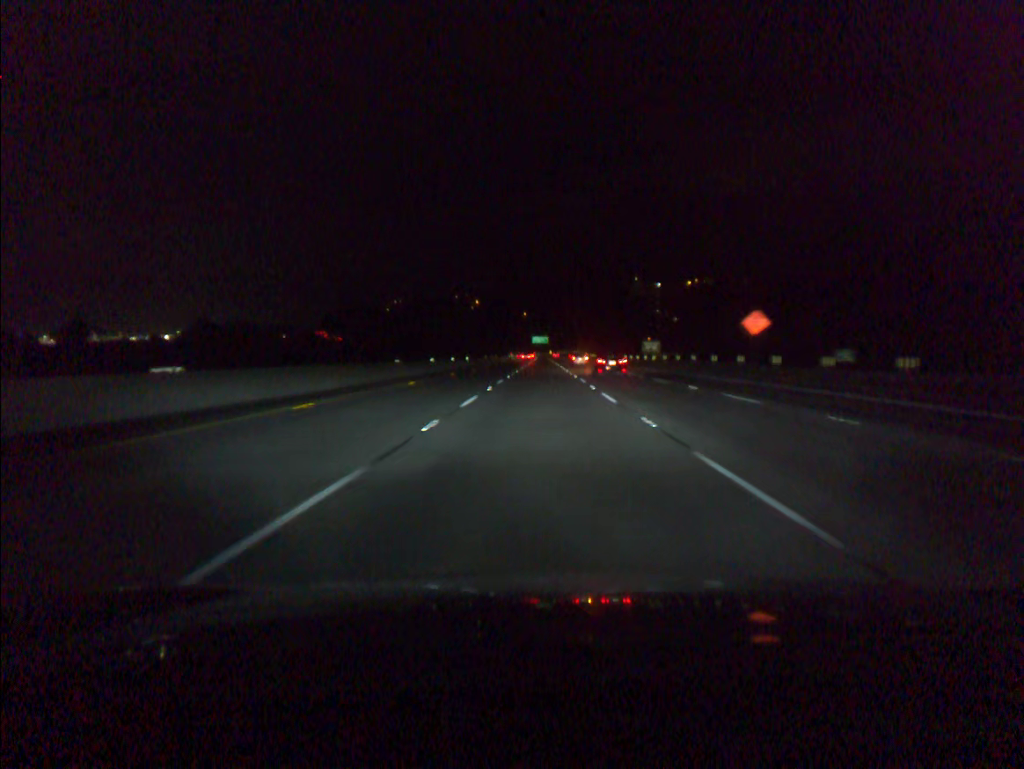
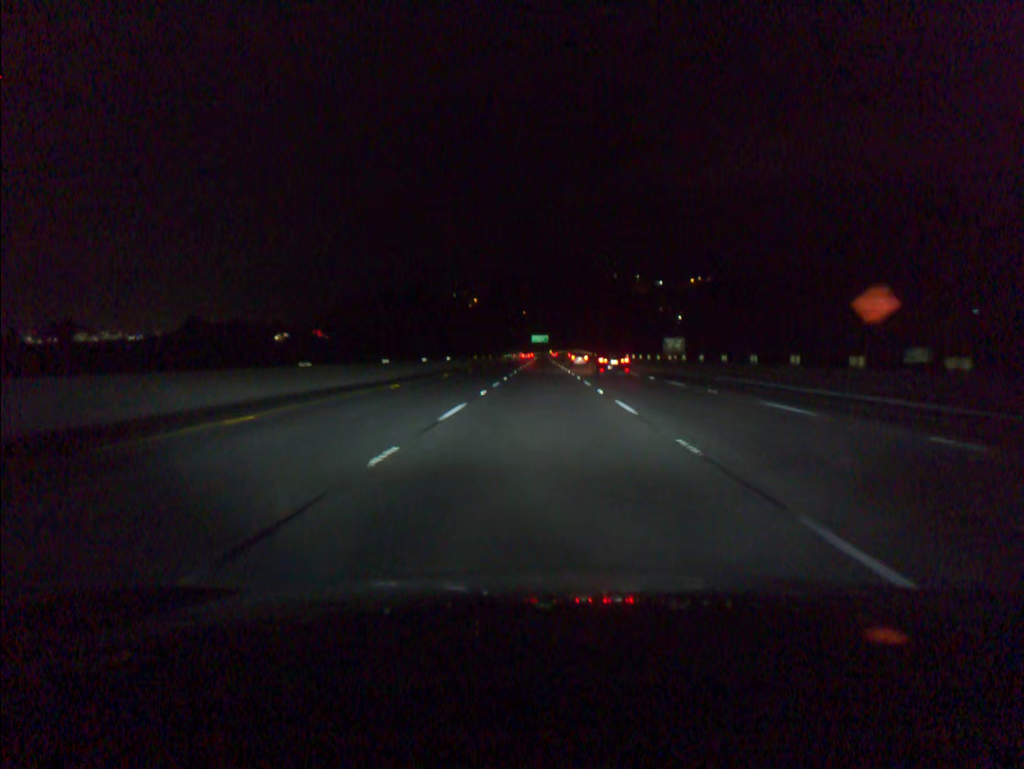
(0.0, +18.5) m; 0°
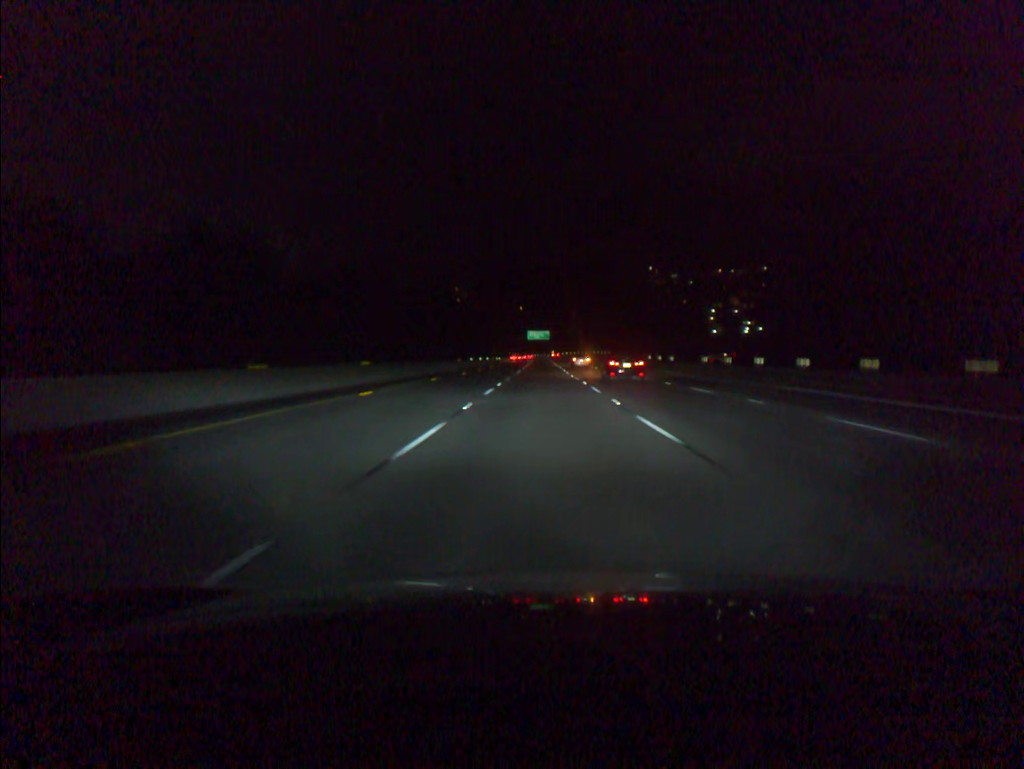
(+0.1, +92.6) m; 0°
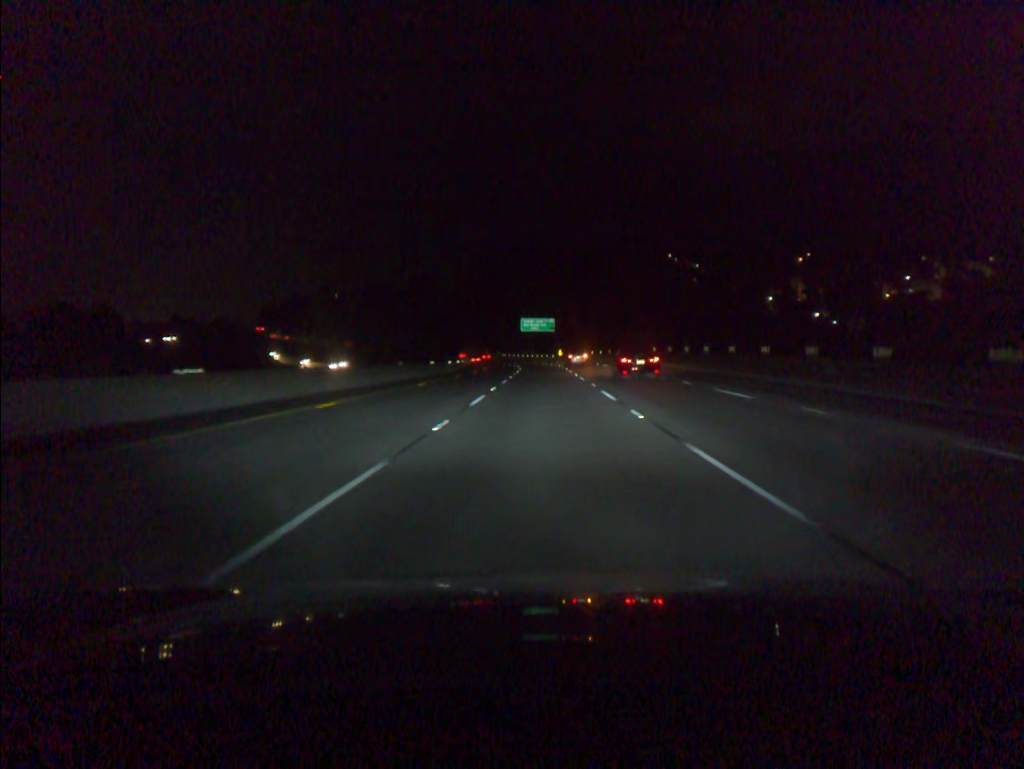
(+0.1, +92.5) m; 0°
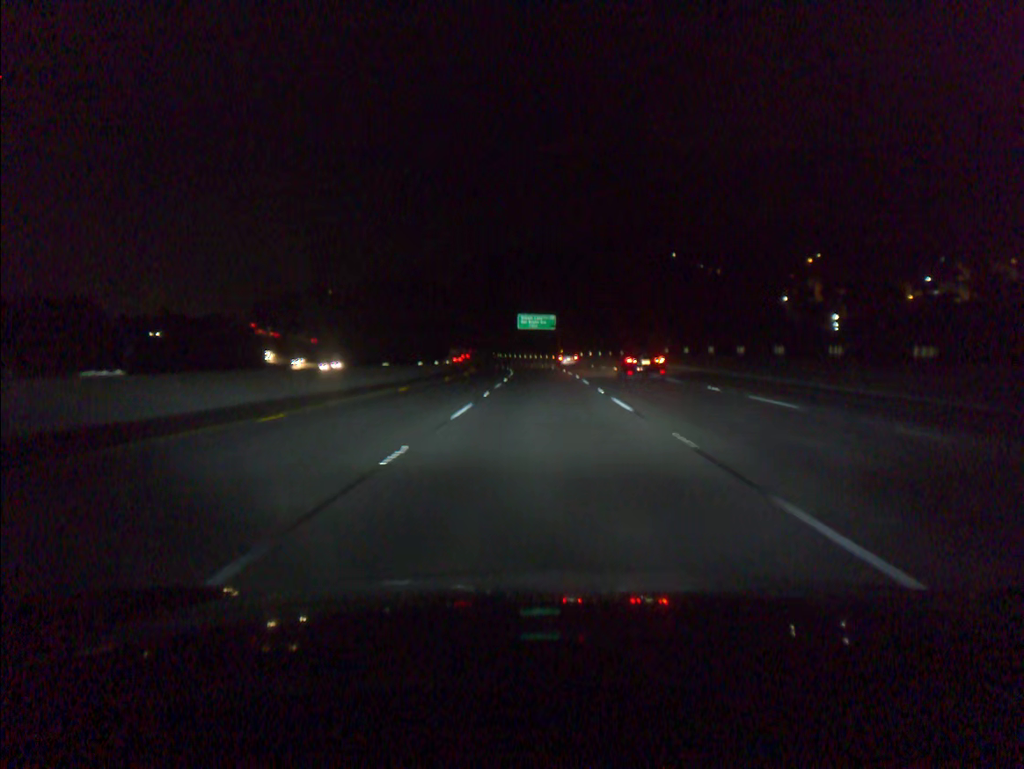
(0.0, +18.5) m; 0°
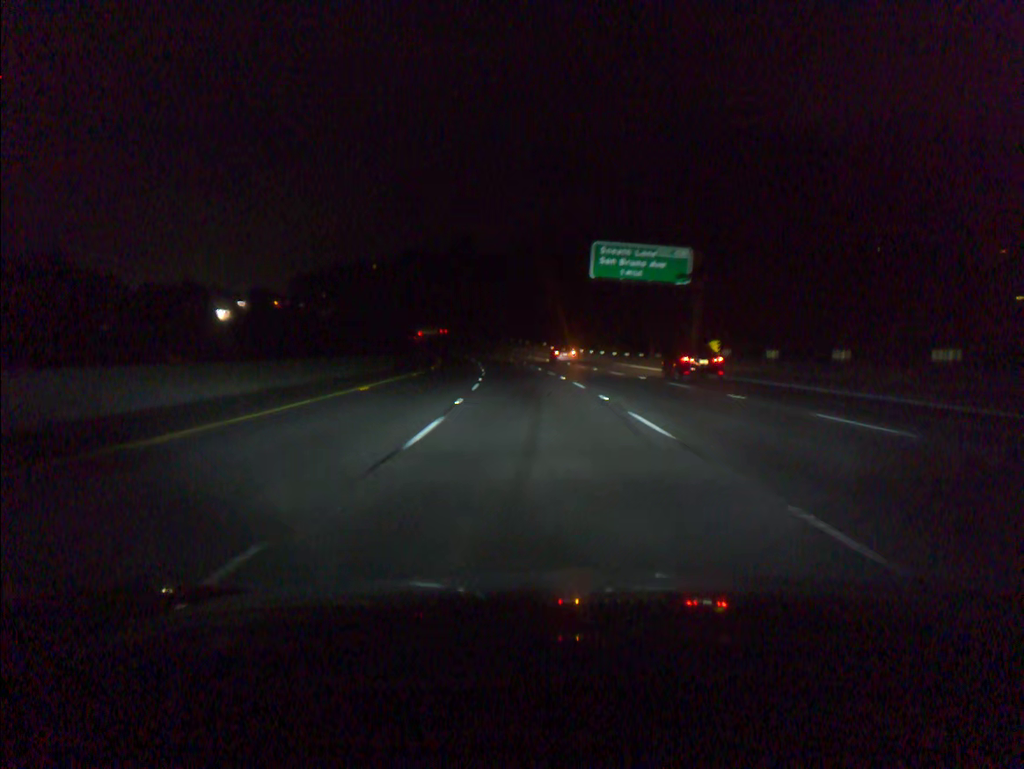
(-2.4, +92.3) m; -5°
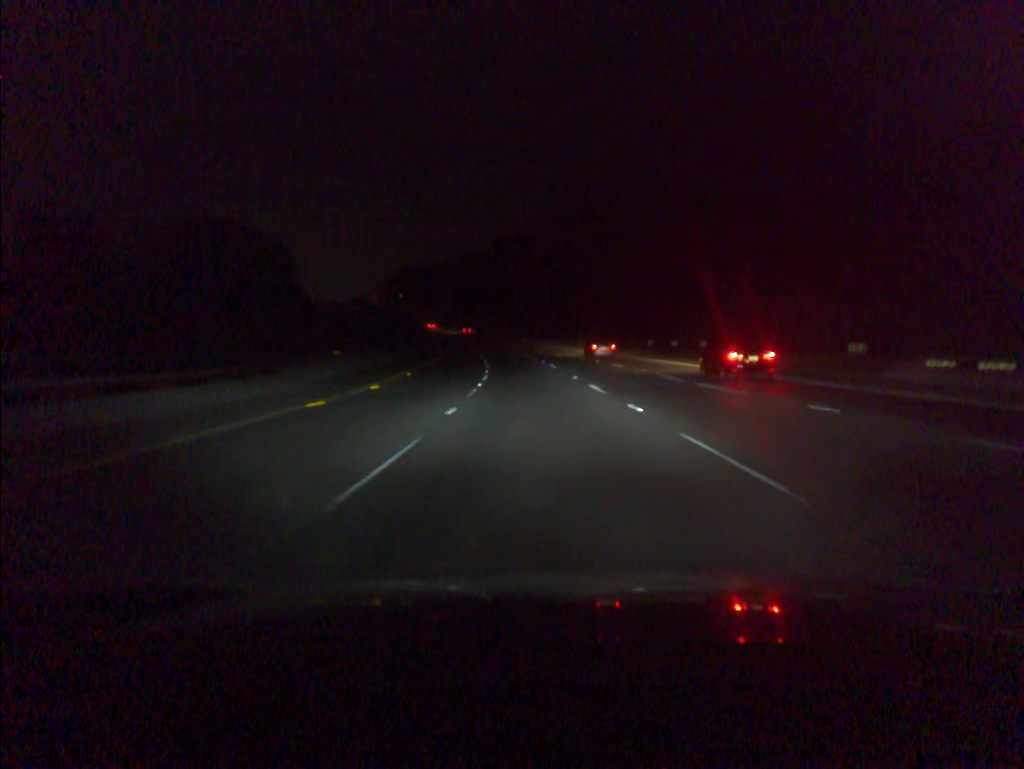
(-6.9, +92.0) m; -8°
